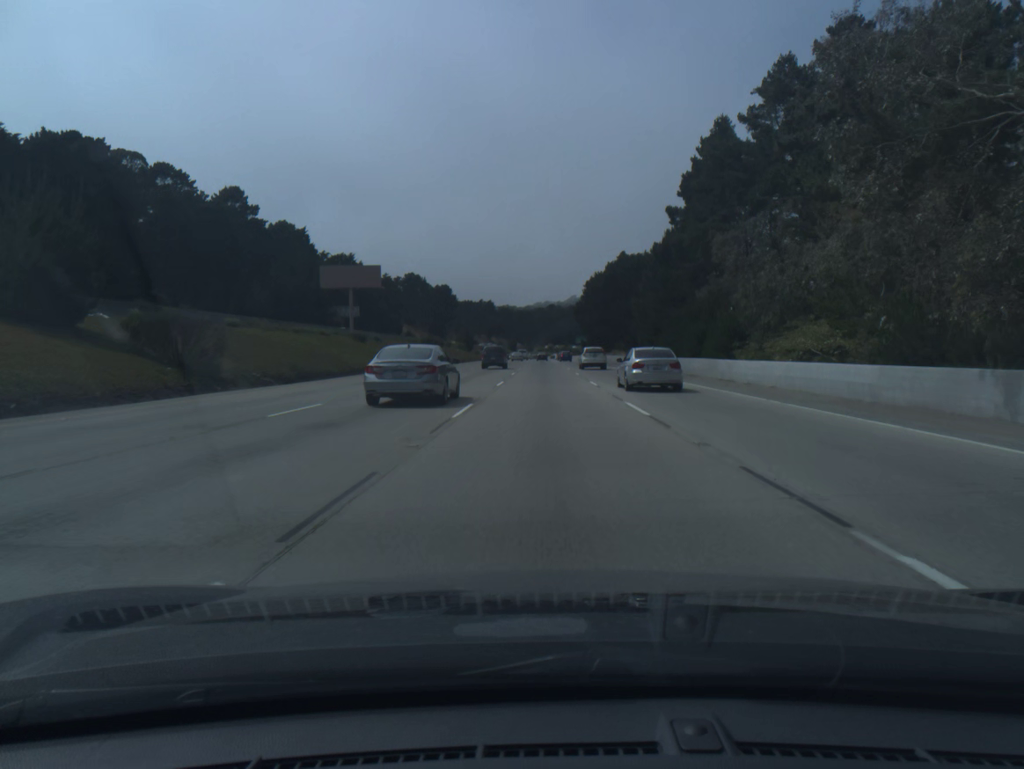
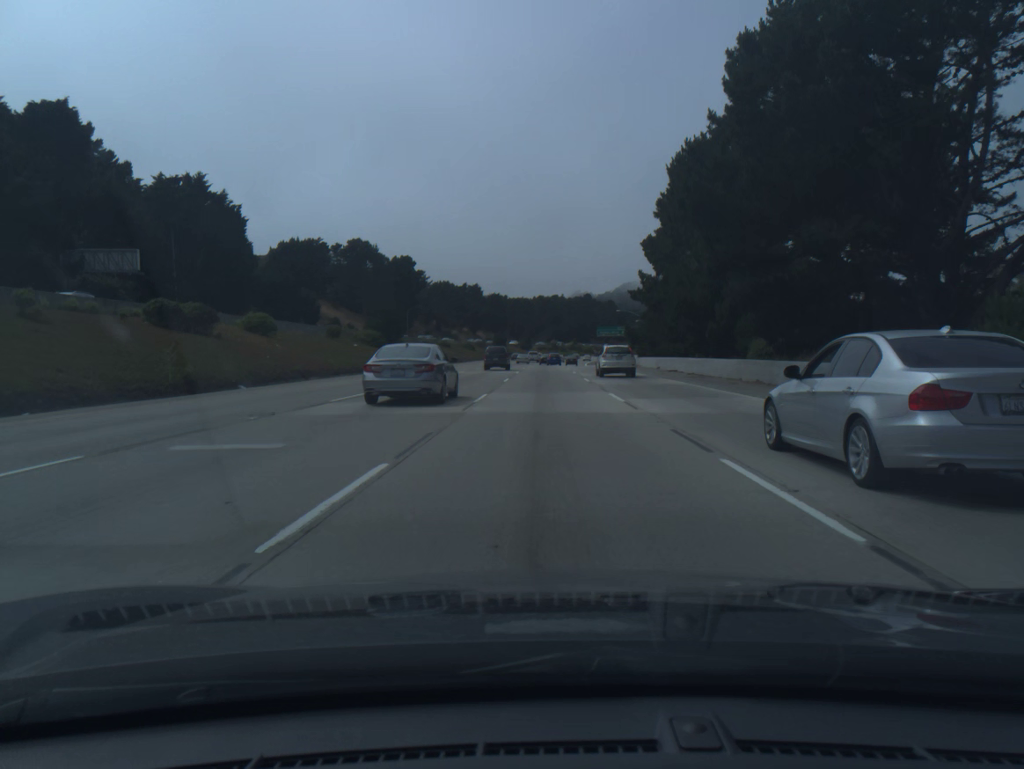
(-0.1, +97.9) m; 0°
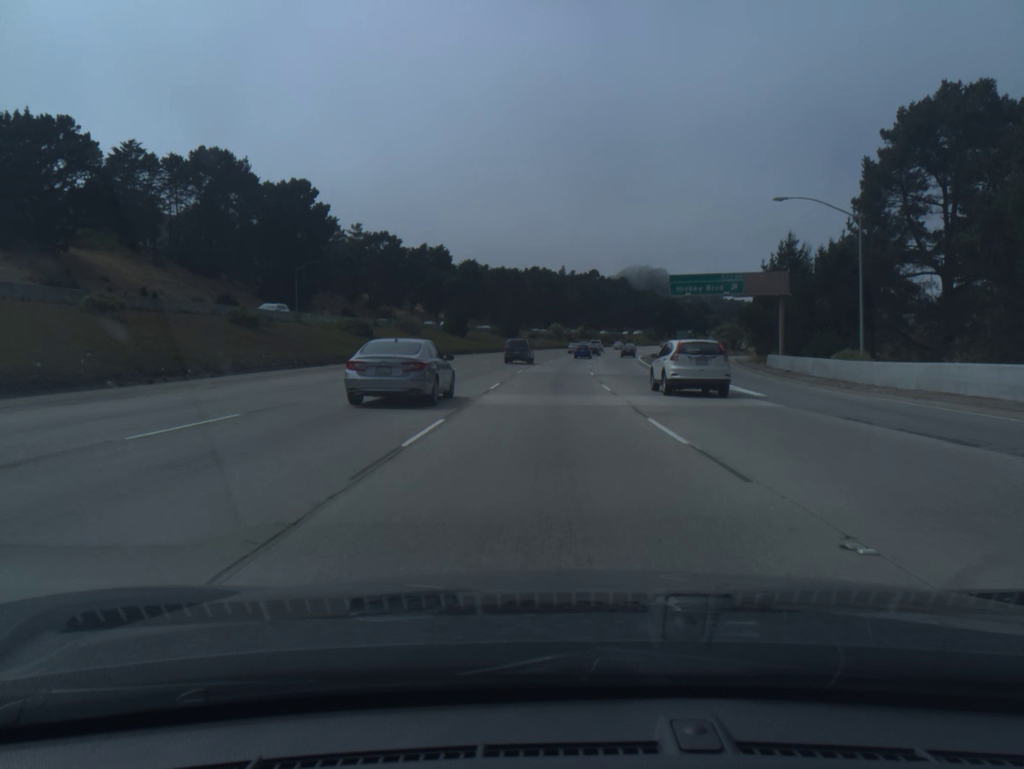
(+0.4, +97.1) m; 0°
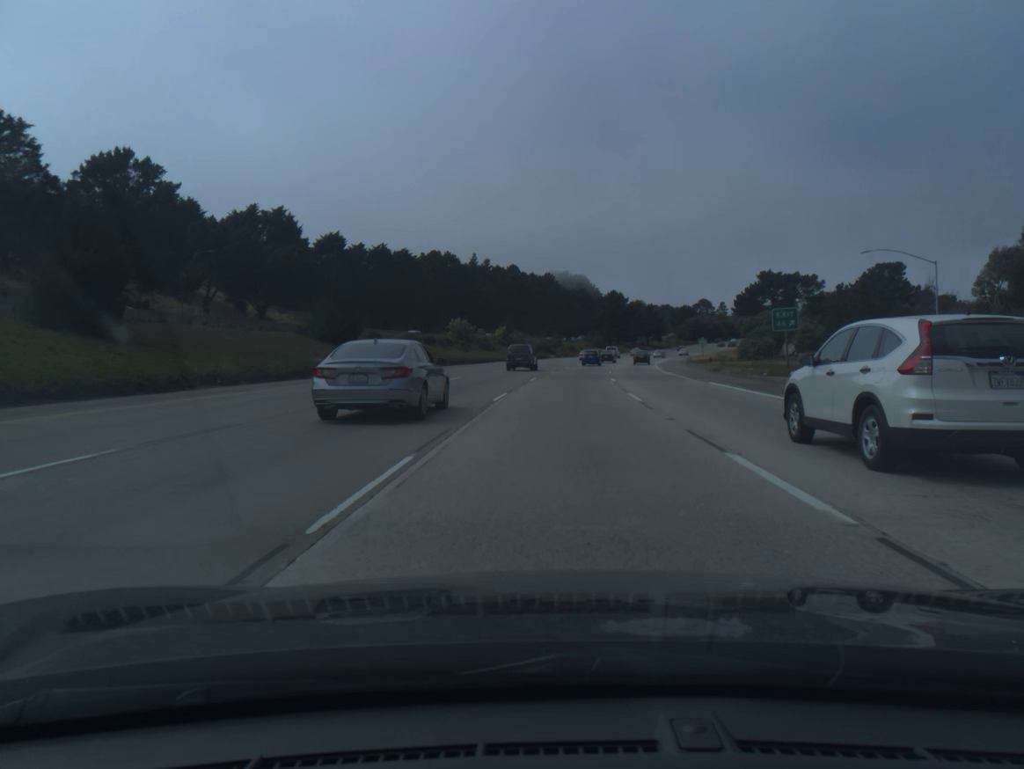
(+2.9, +77.3) m; +6°
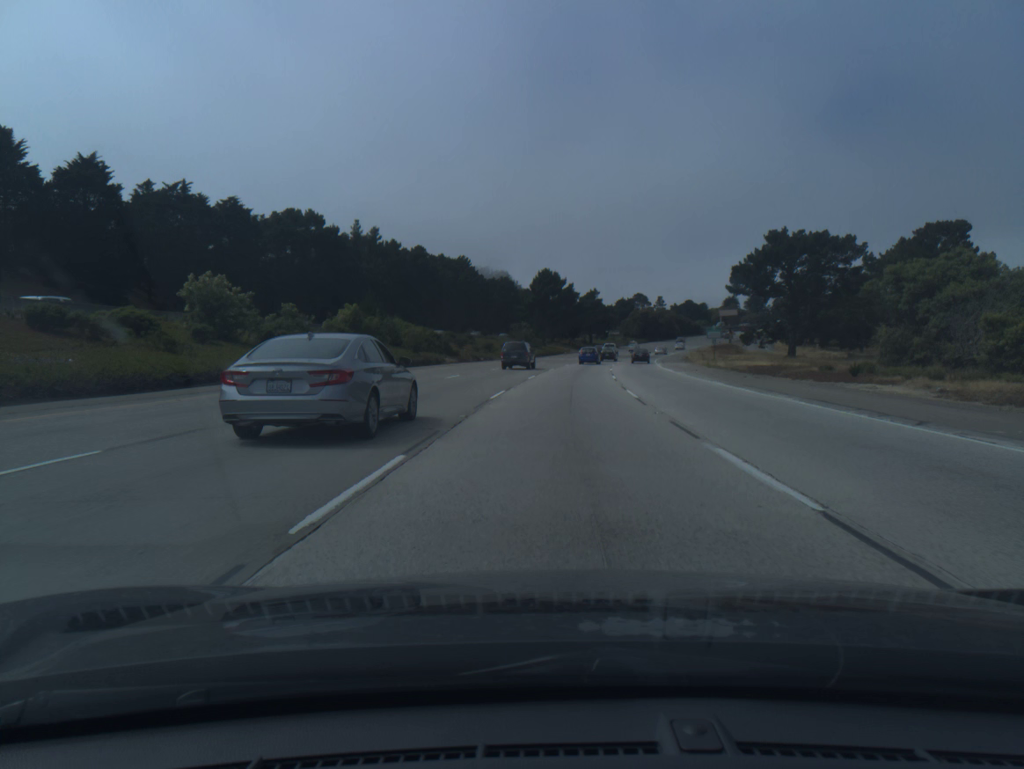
(+3.1, +58.0) m; +6°
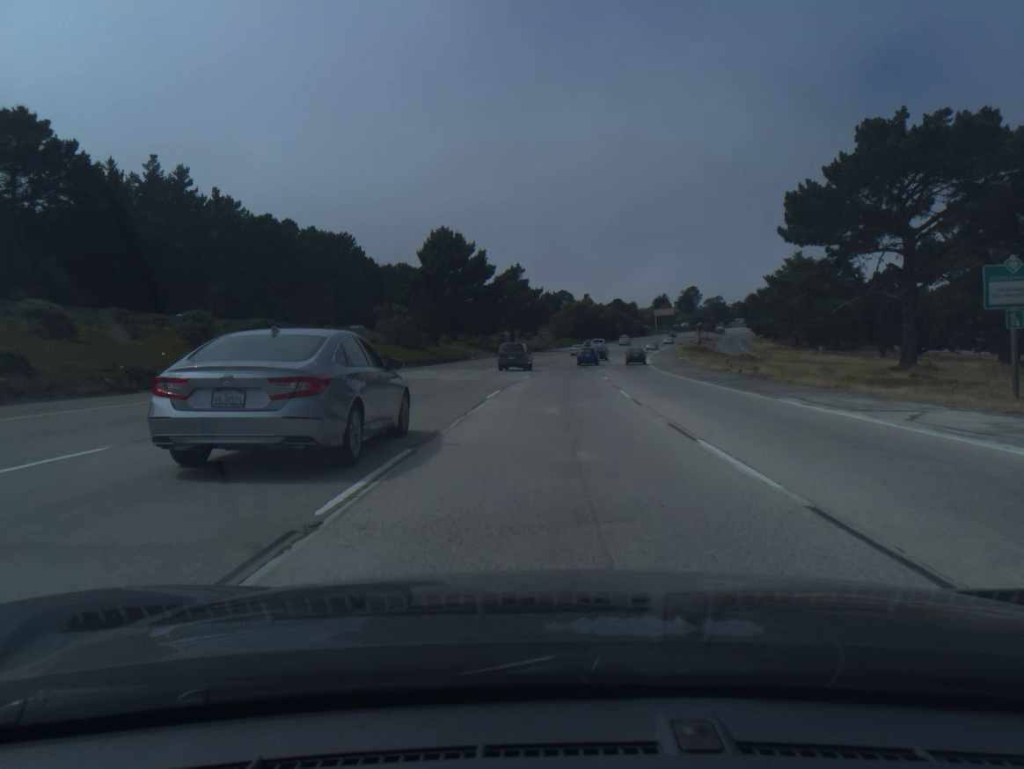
(+2.9, +57.4) m; +6°
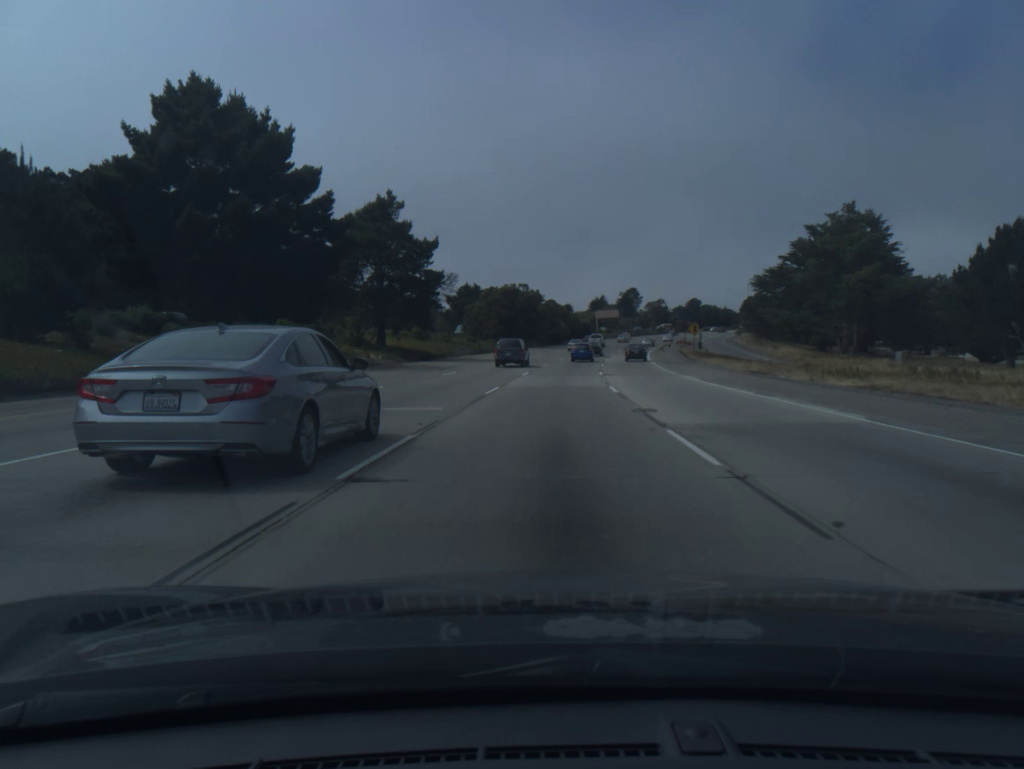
(+2.7, +56.6) m; +5°
